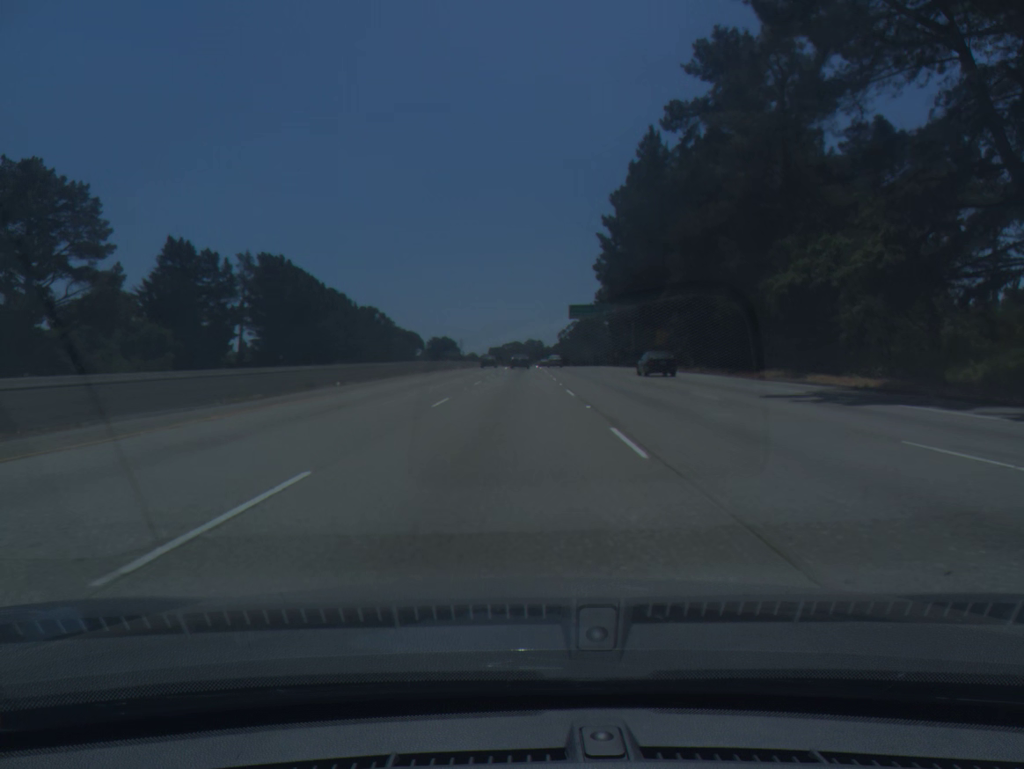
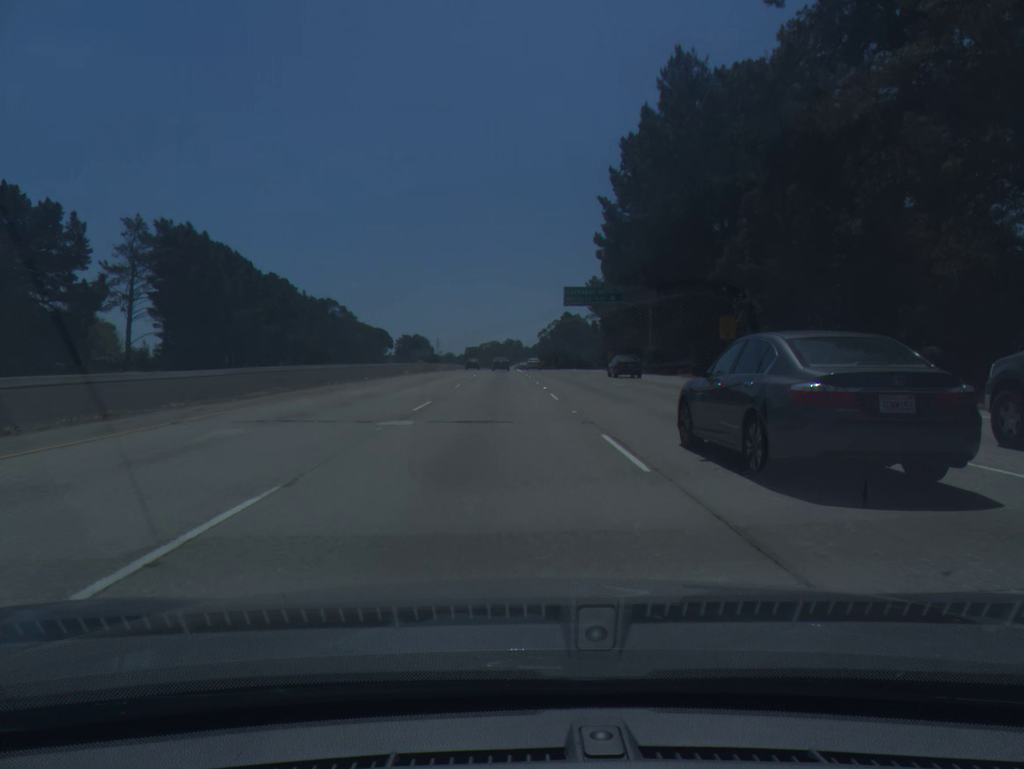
(+0.2, +30.1) m; +2°
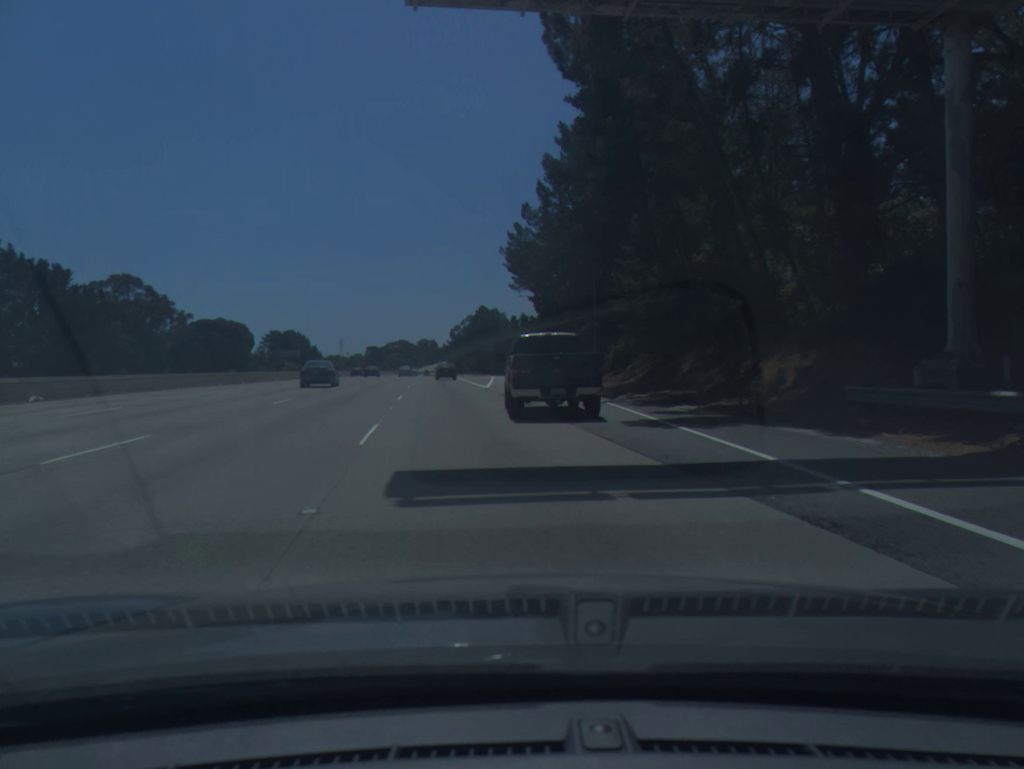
(+5.1, +71.1) m; +6°
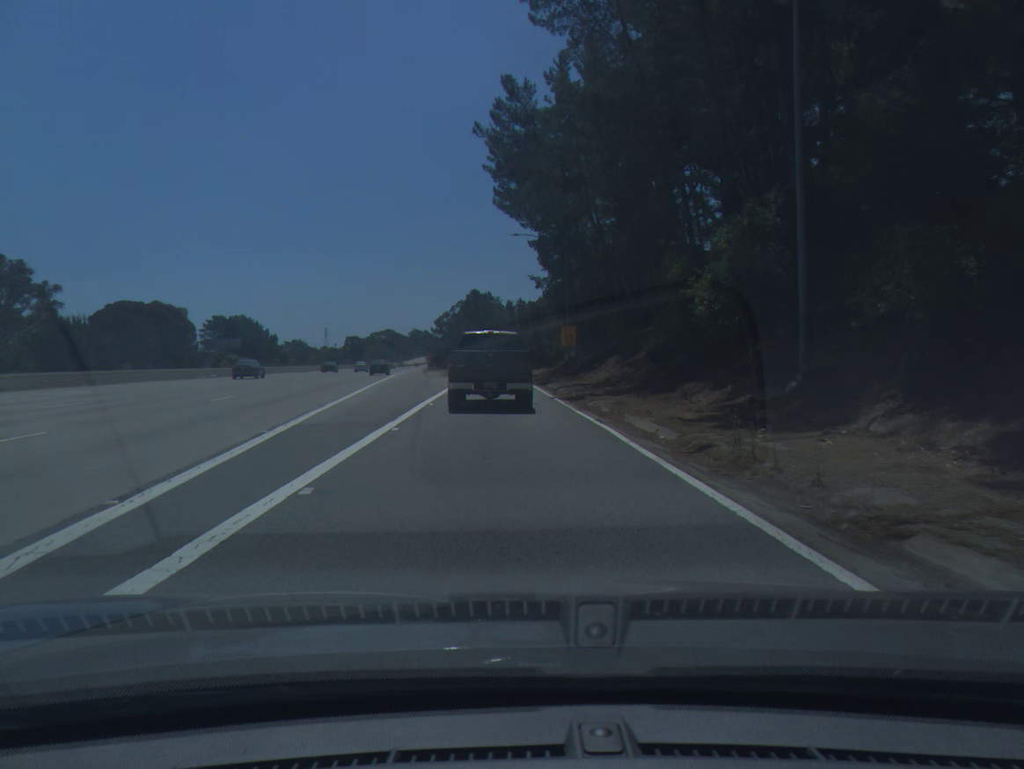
(+0.2, +45.7) m; 0°
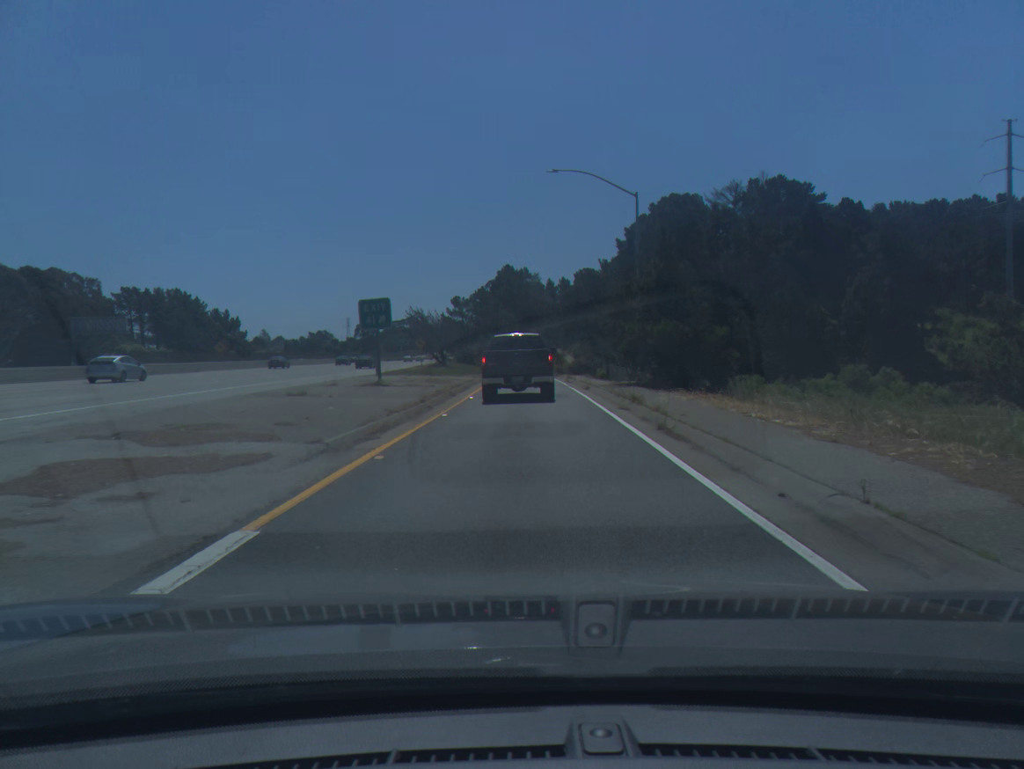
(-2.4, +72.9) m; -3°
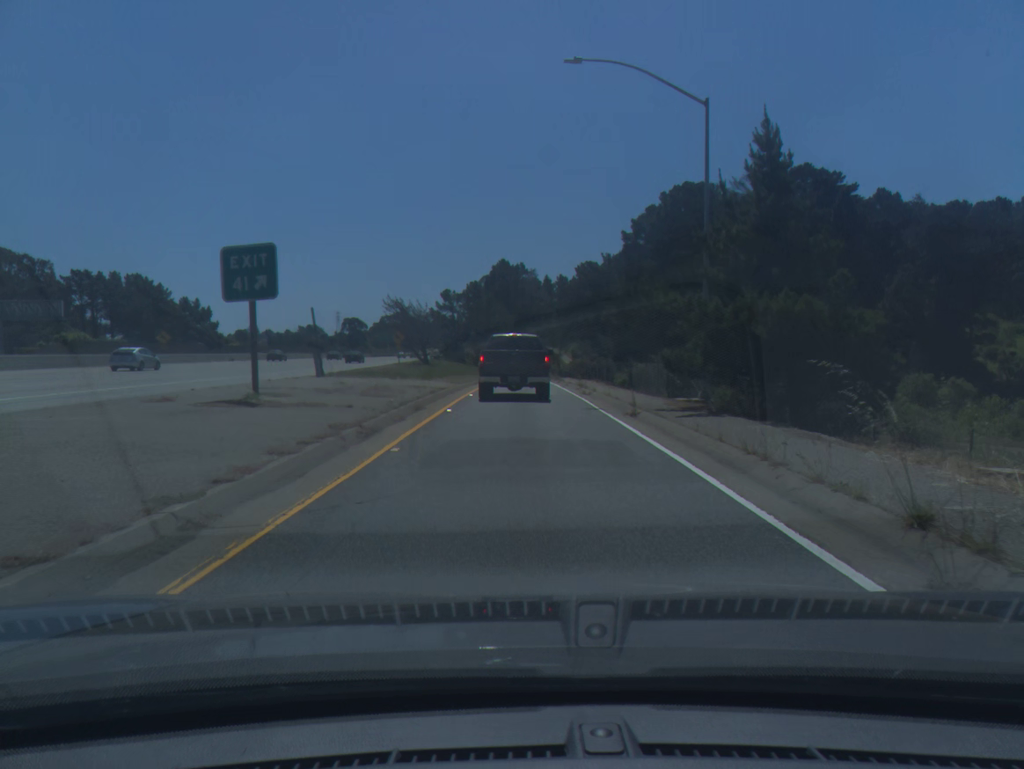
(0.0, +14.1) m; 0°
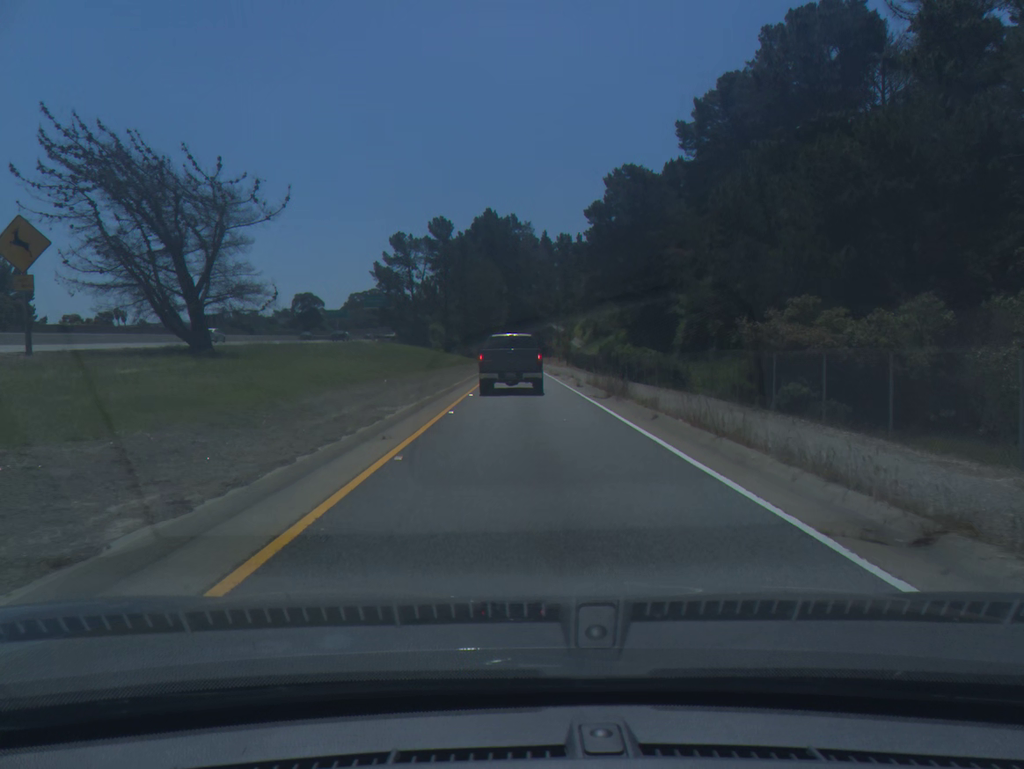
(+0.3, +67.3) m; +1°
